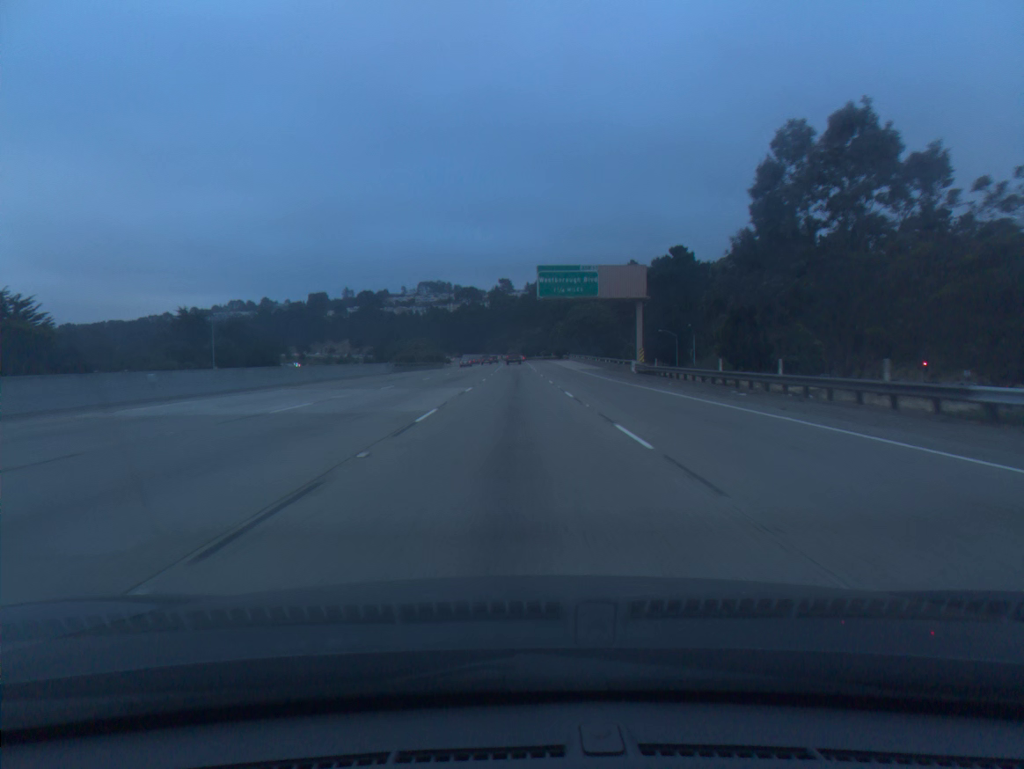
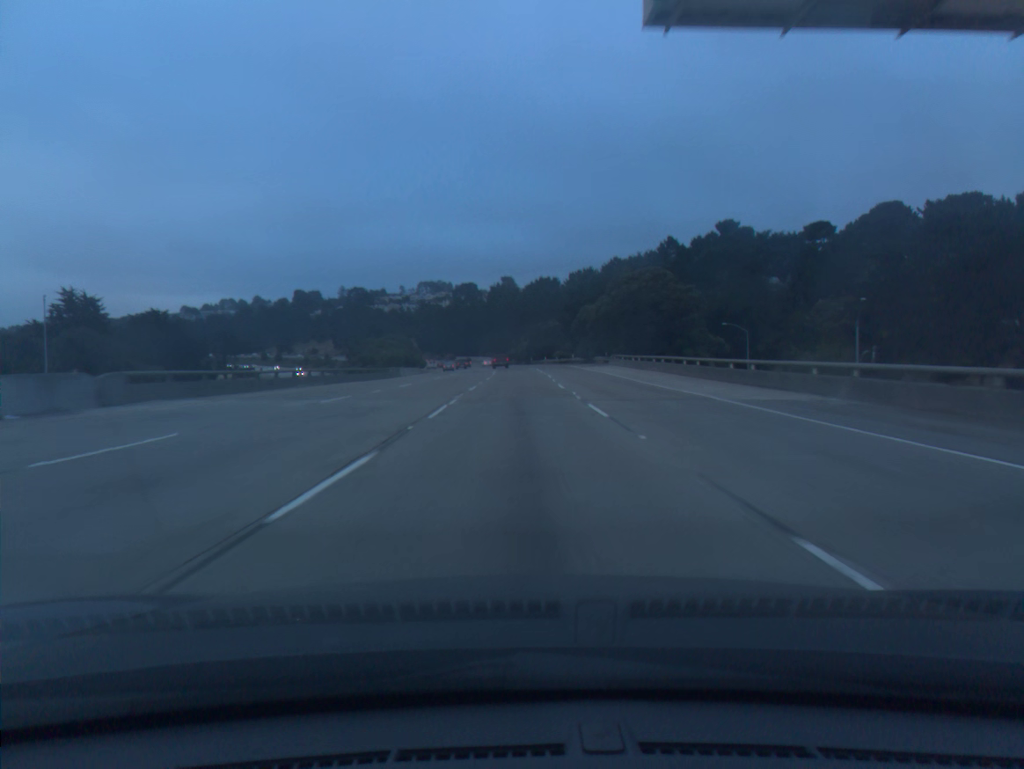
(-0.2, +52.9) m; 0°
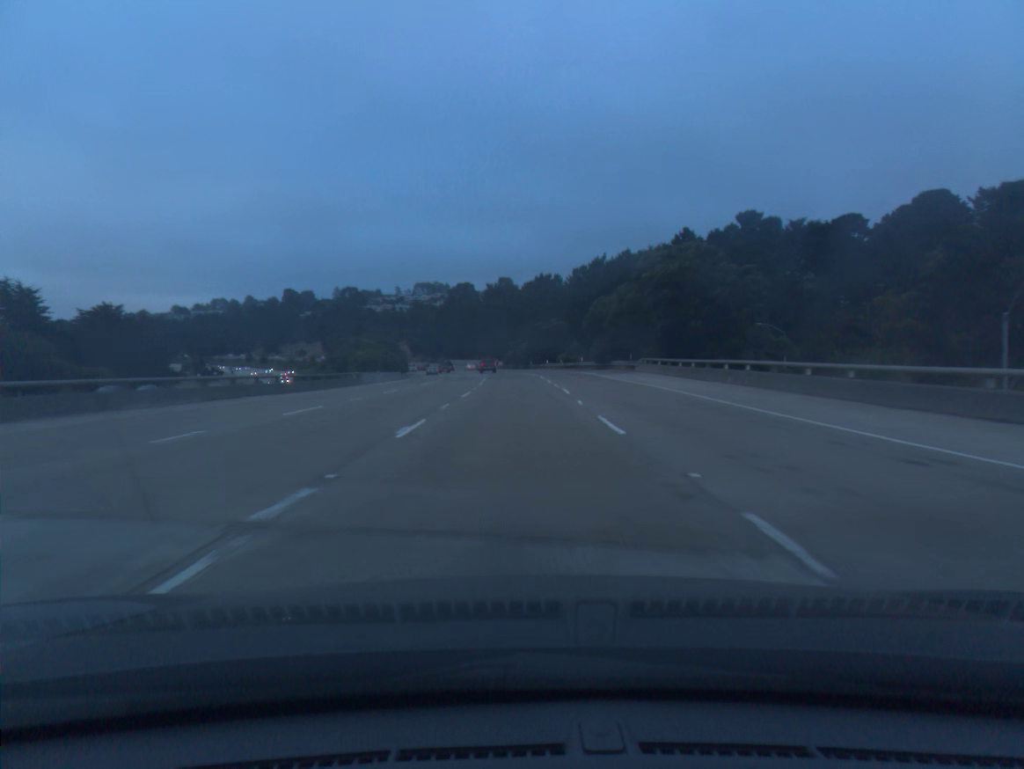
(0.0, +17.6) m; 0°
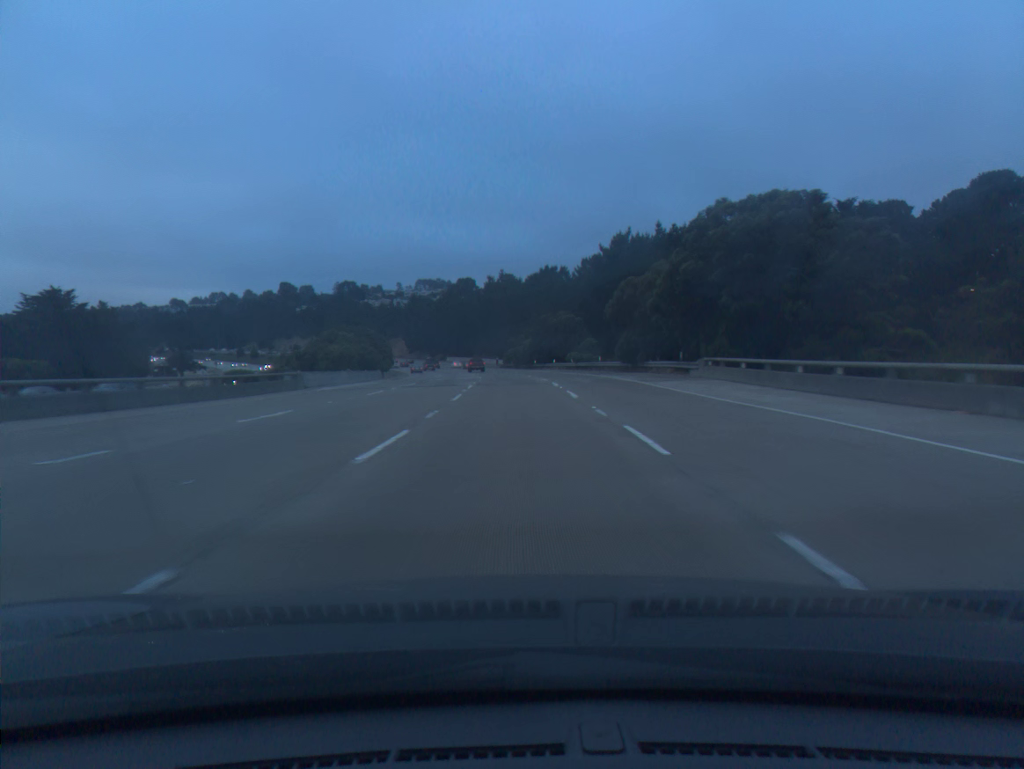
(0.0, +17.5) m; 0°
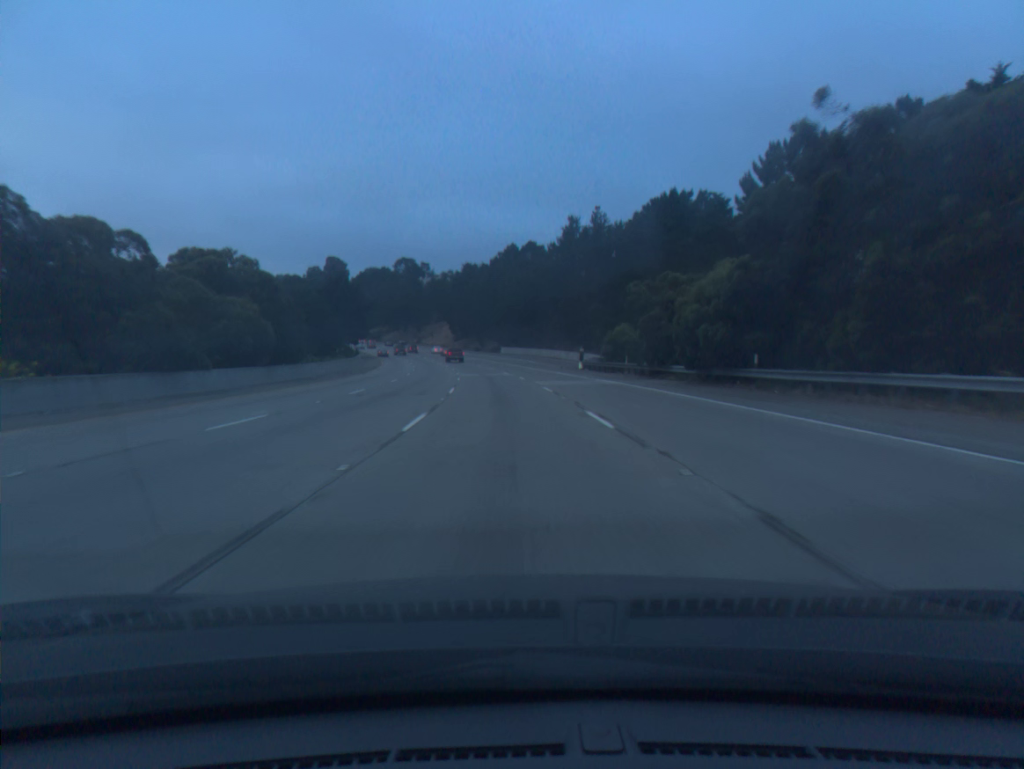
(-3.0, +87.2) m; -5°
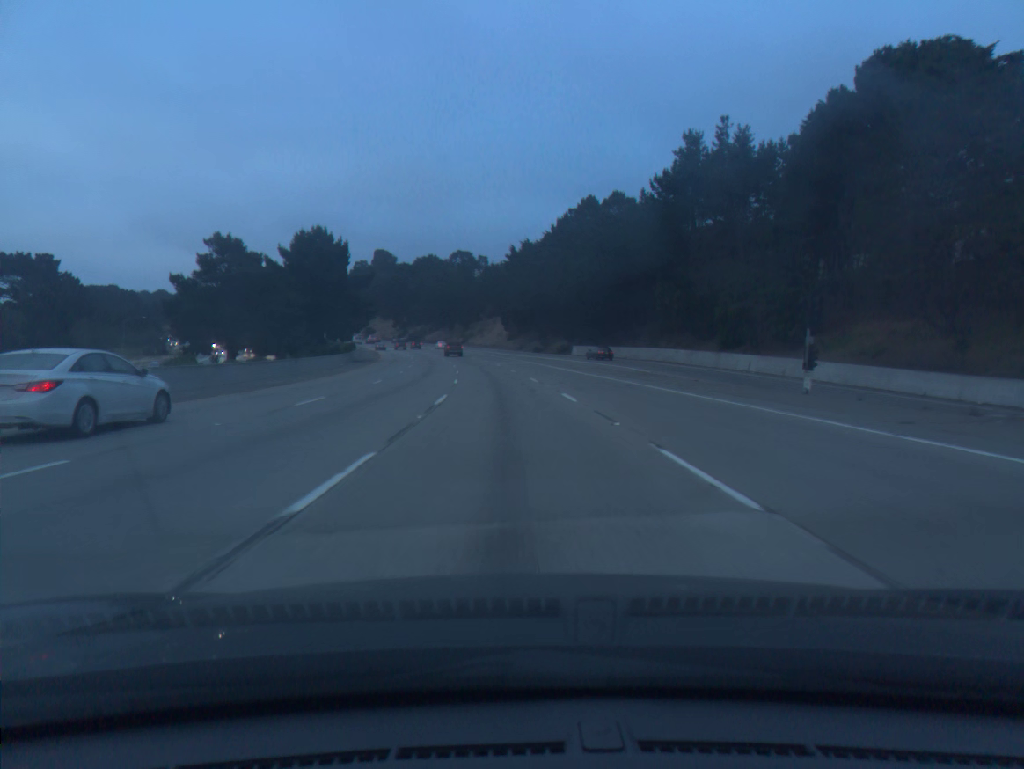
(-2.1, +52.5) m; -5°
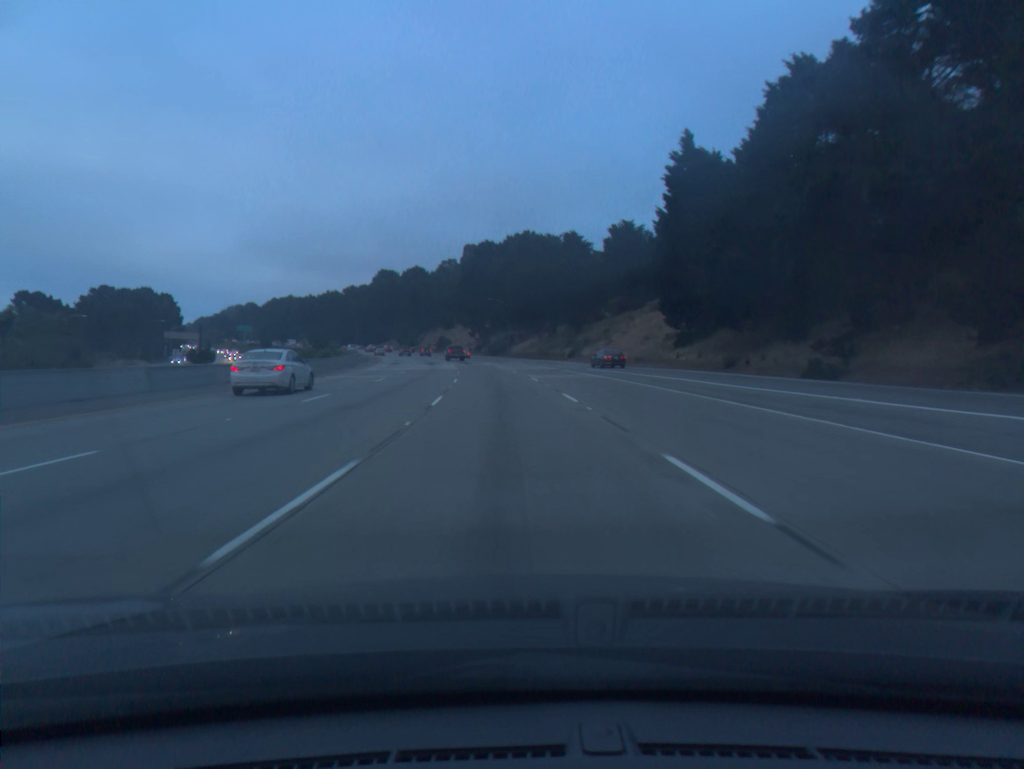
(-6.1, +87.3) m; -8°
